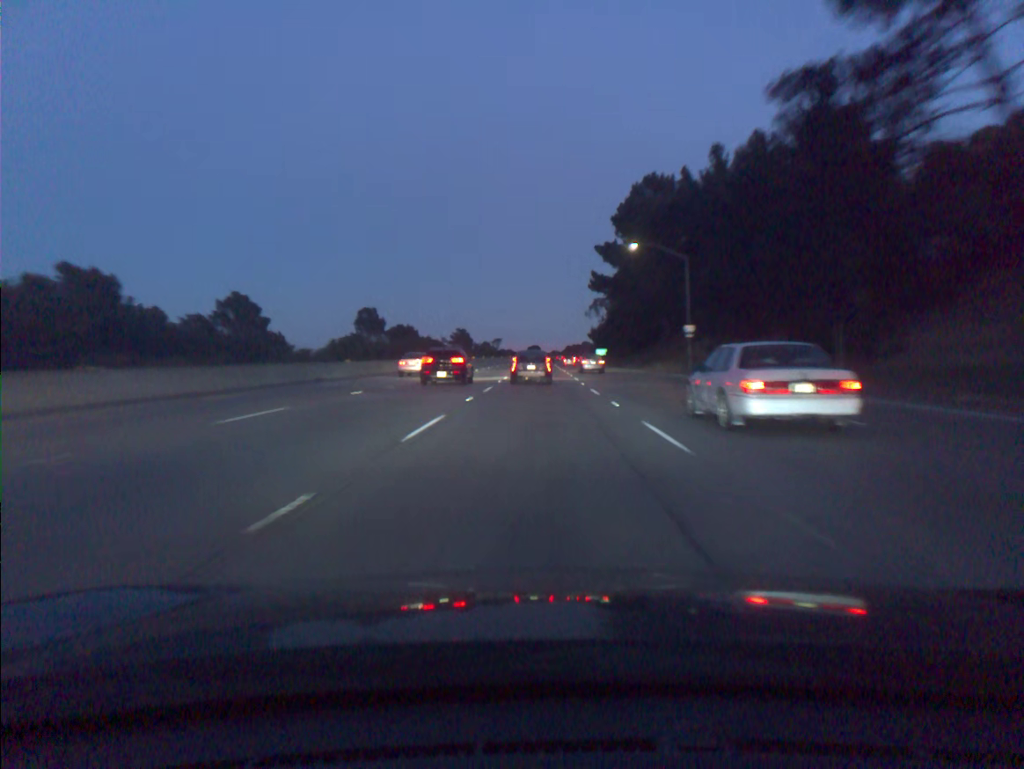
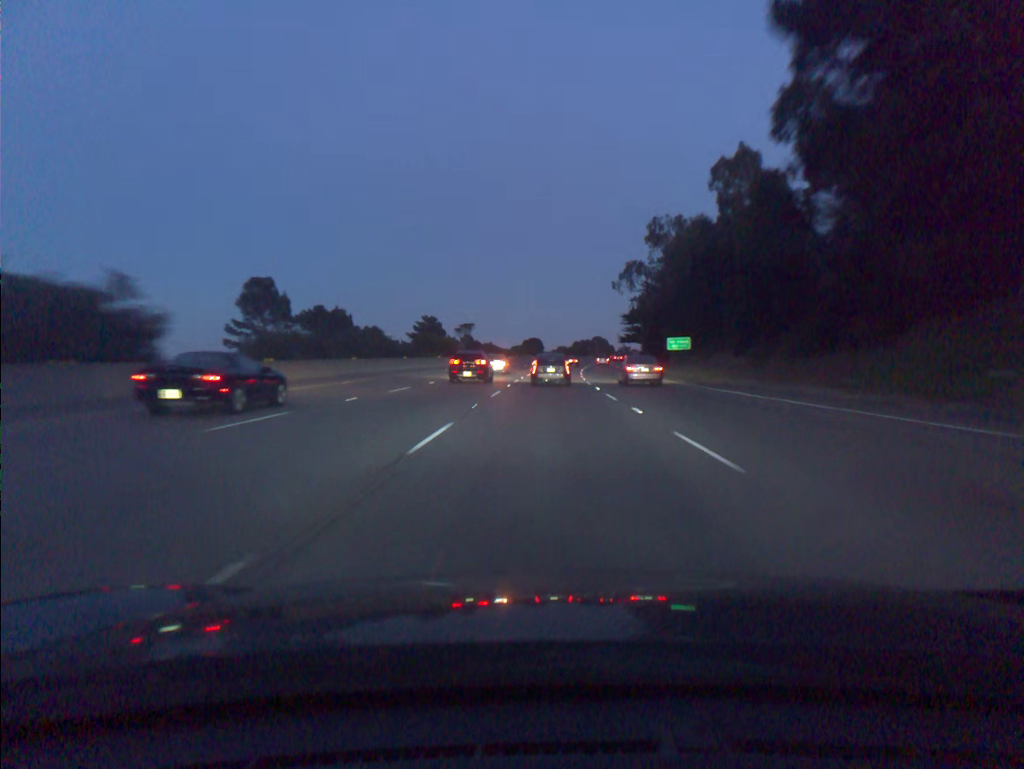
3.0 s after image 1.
(-0.1, +88.9) m; 0°
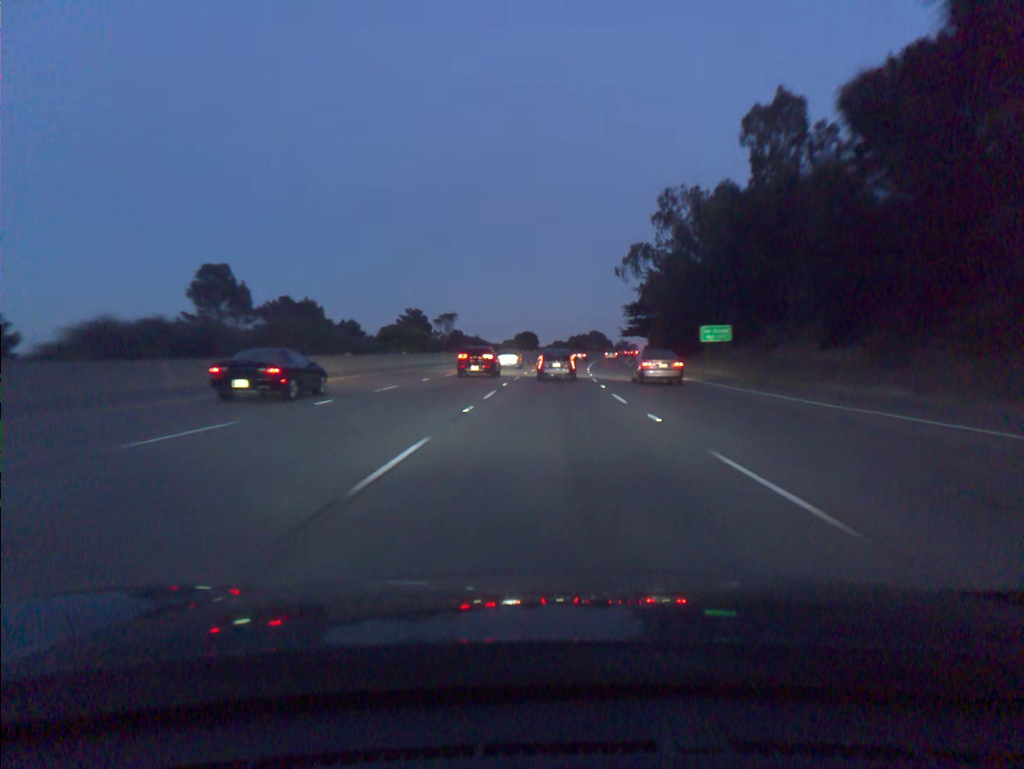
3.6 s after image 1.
(0.0, +17.4) m; 0°
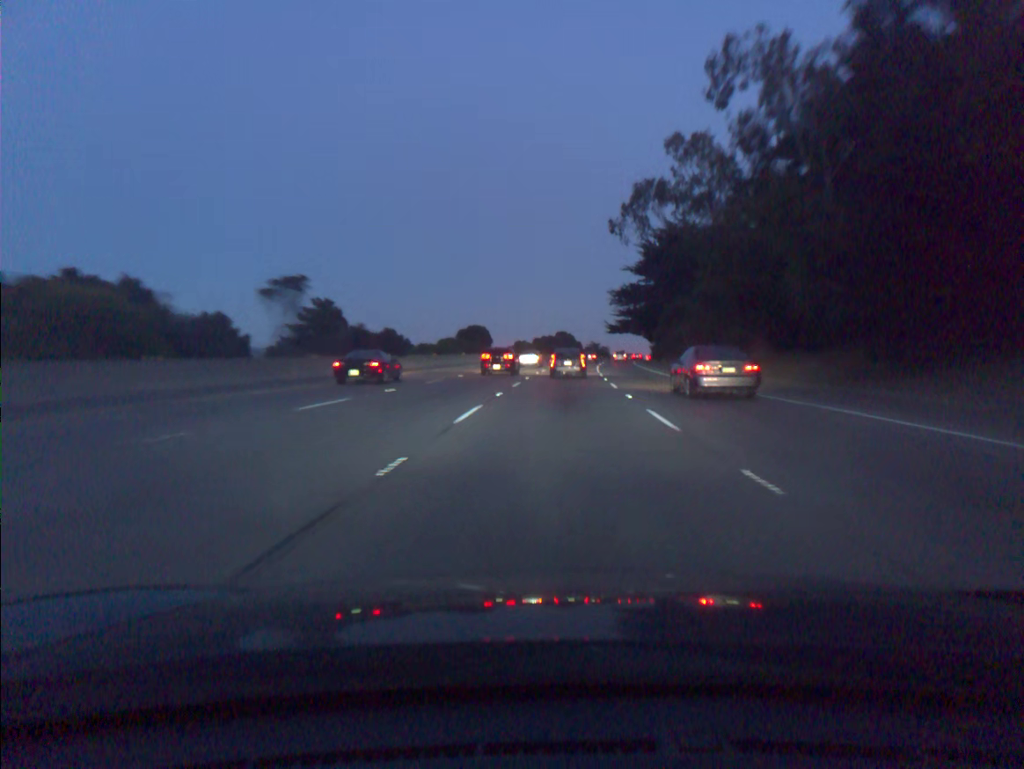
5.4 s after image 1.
(+1.0, +51.7) m; +3°
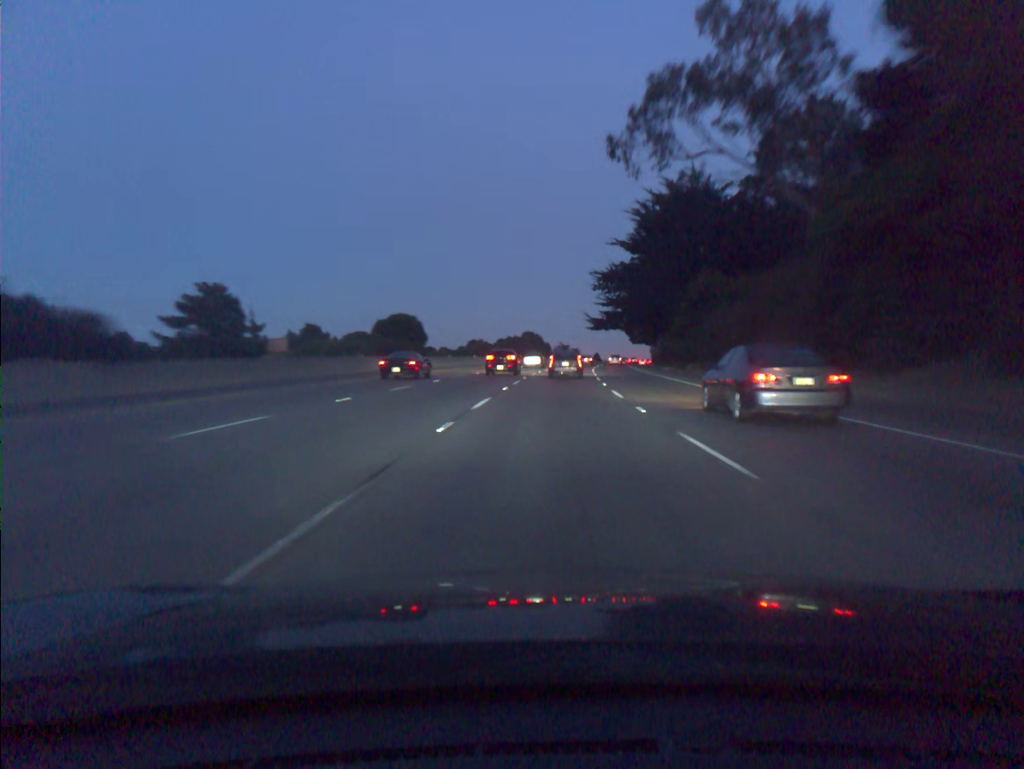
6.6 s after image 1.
(+0.8, +34.0) m; +3°
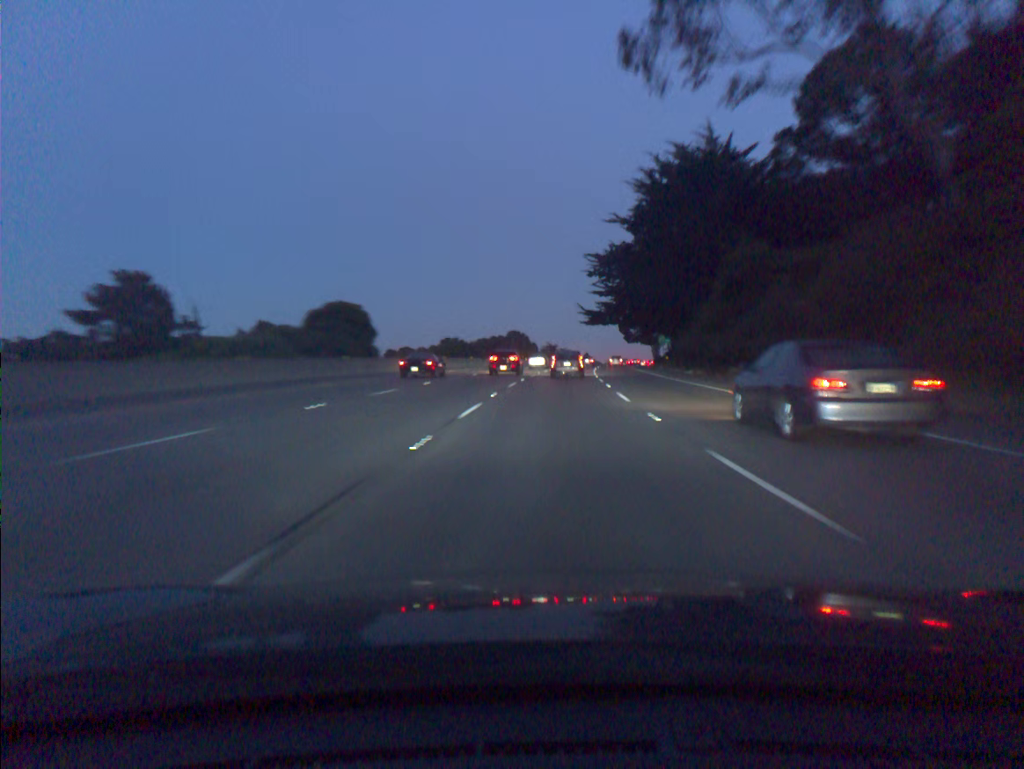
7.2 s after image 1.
(+0.1, +16.9) m; +1°
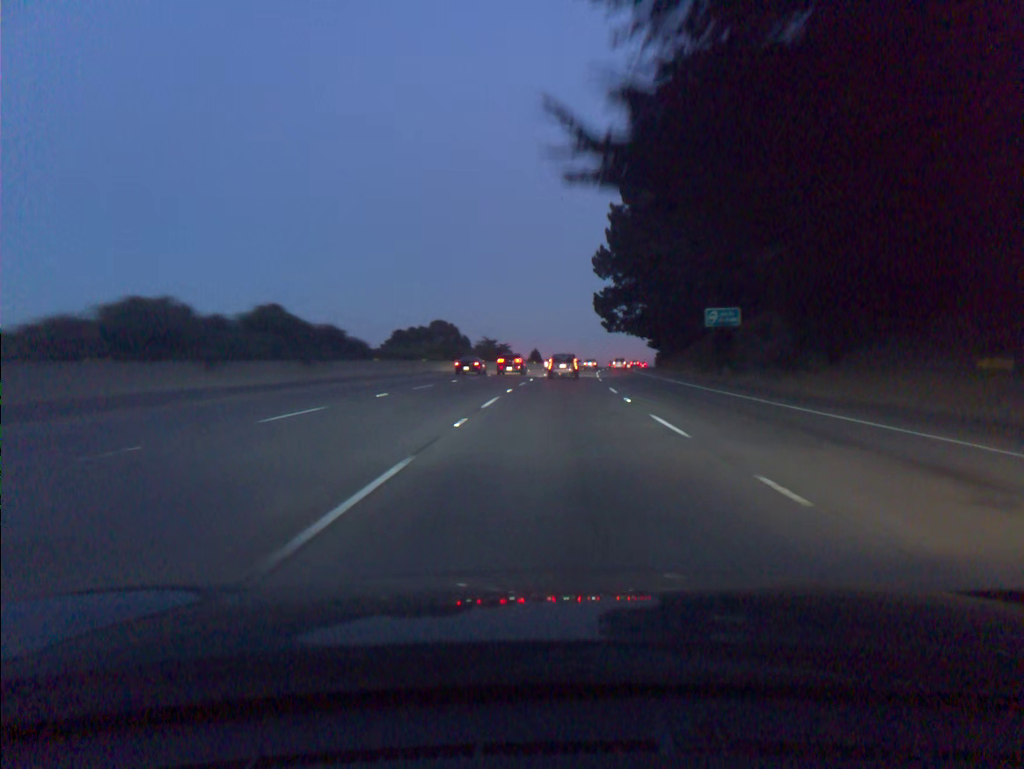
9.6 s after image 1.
(+2.4, +67.1) m; +4°
